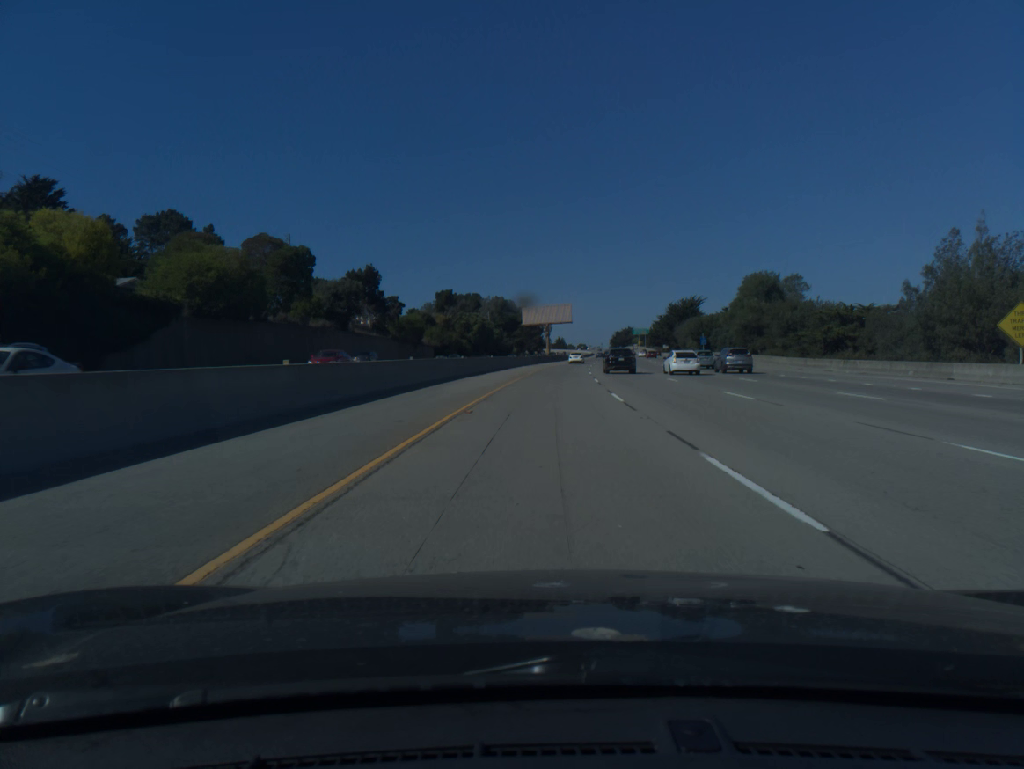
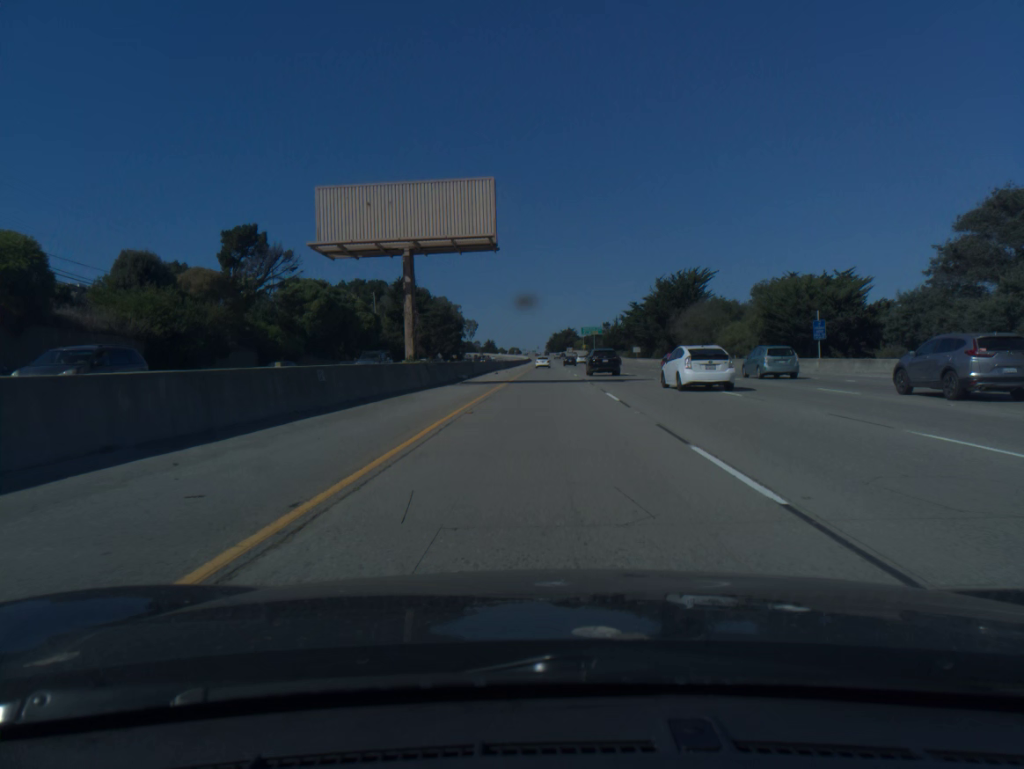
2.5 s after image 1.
(+3.8, +86.8) m; +5°
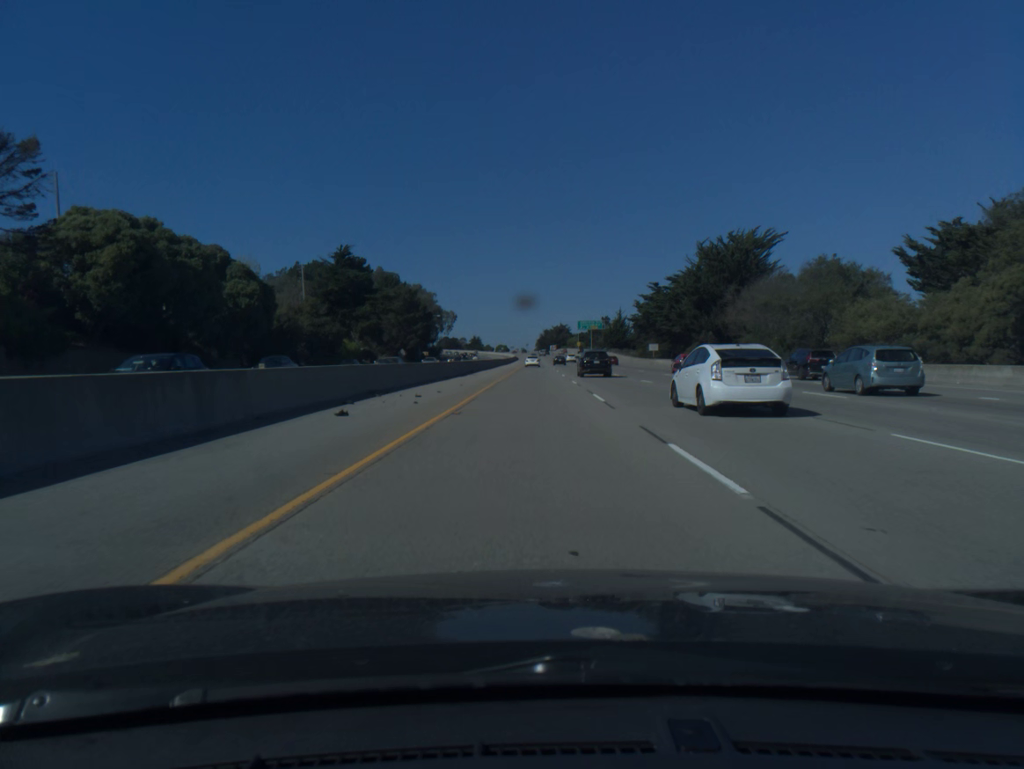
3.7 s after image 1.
(+0.5, +43.6) m; +1°
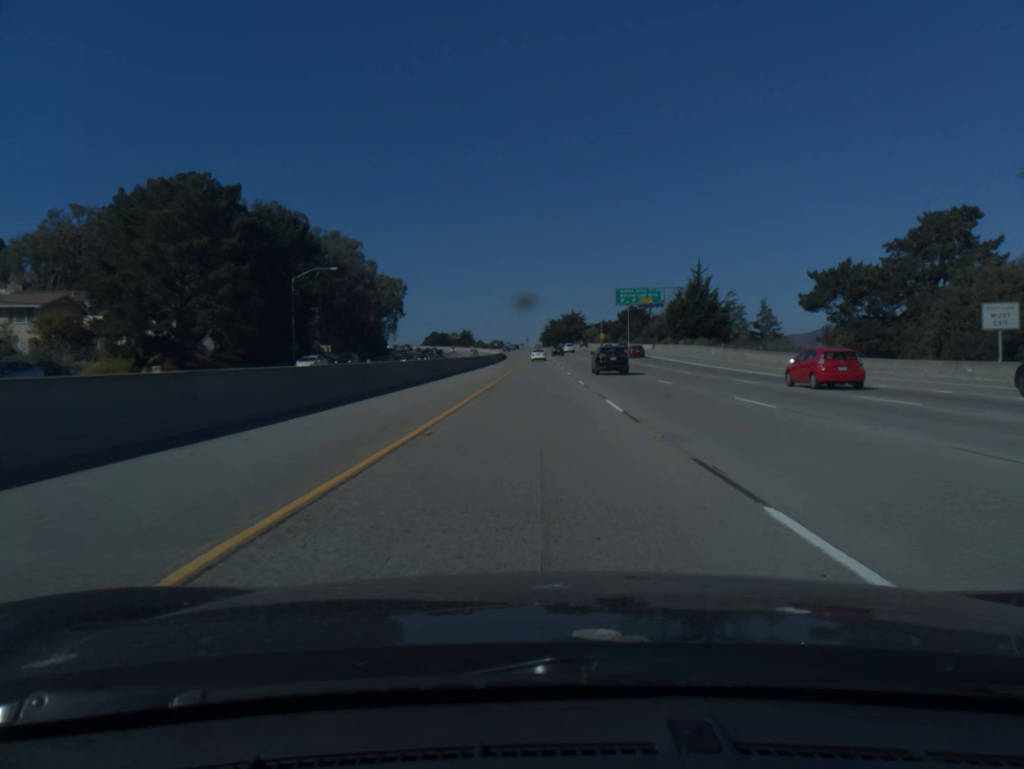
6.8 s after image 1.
(-0.6, +106.6) m; 0°
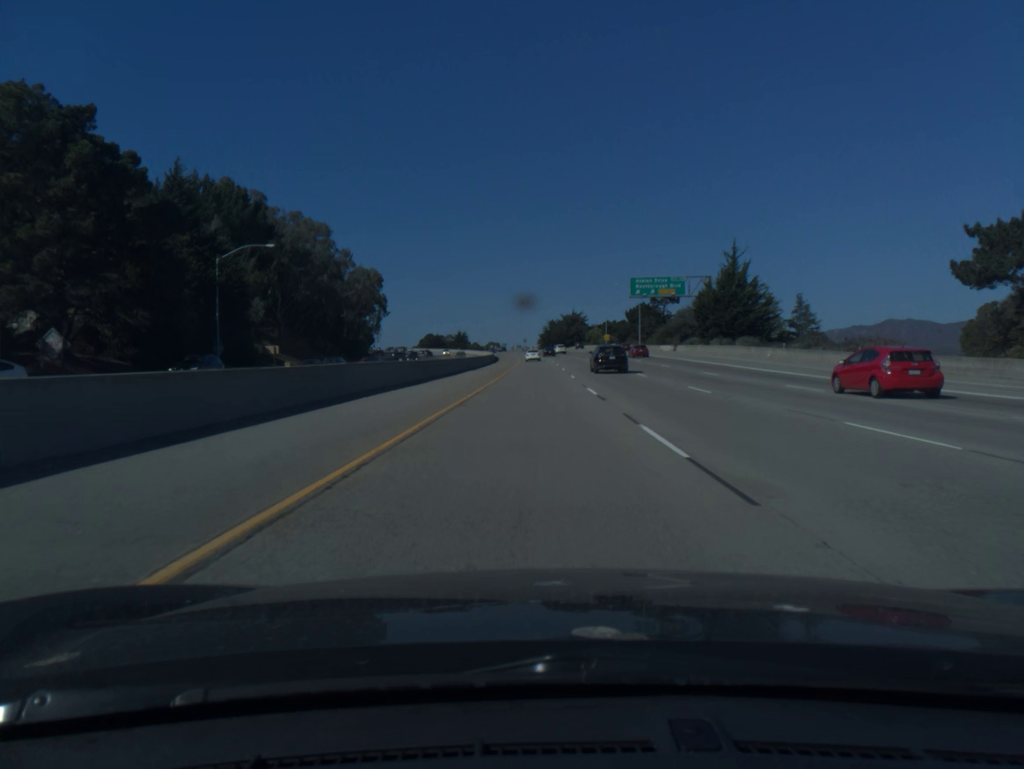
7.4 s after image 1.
(0.0, +22.7) m; 0°
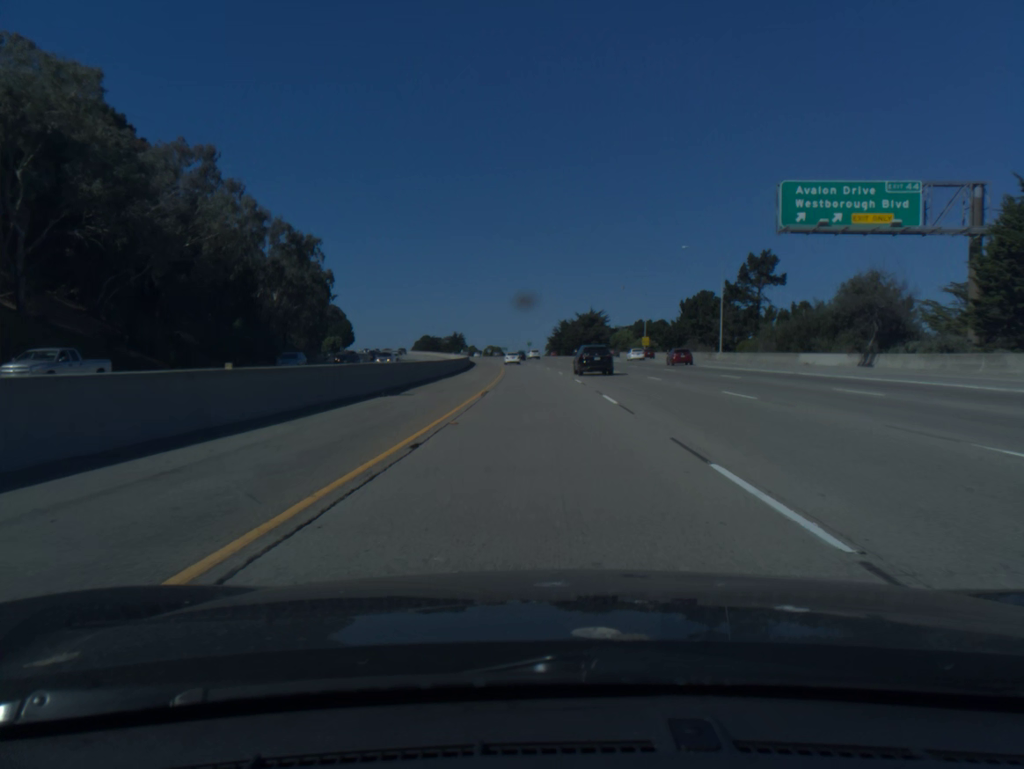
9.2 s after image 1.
(-0.3, +62.6) m; -1°
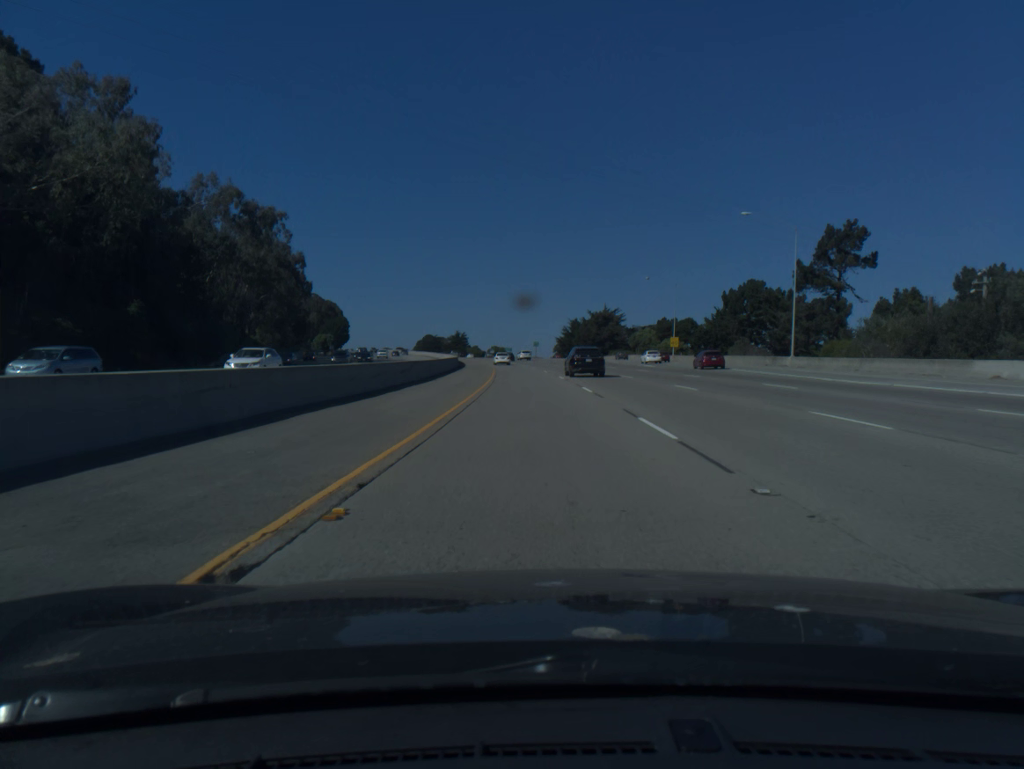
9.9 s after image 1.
(-0.1, +22.6) m; 0°
